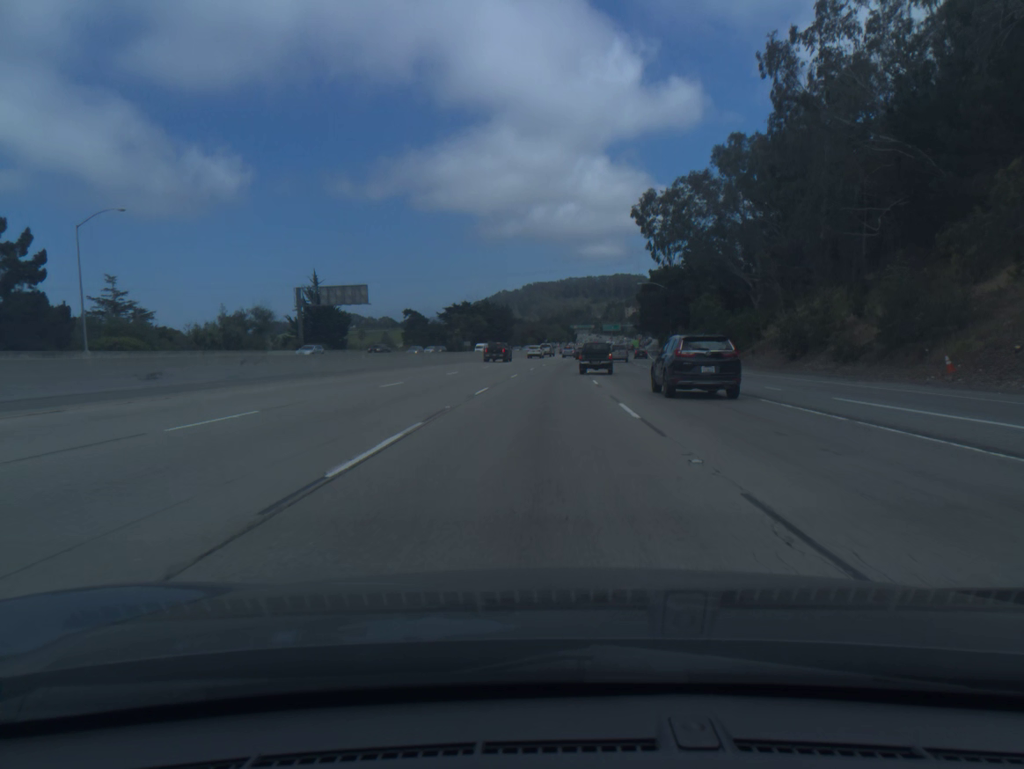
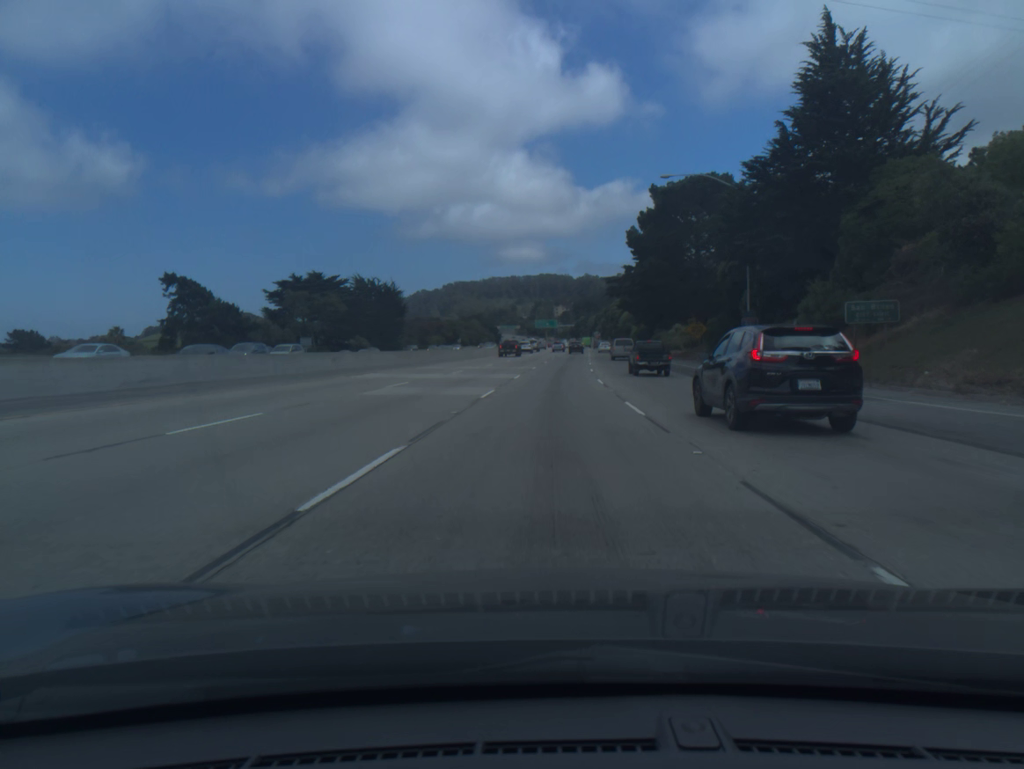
(+3.9, +86.6) m; +6°
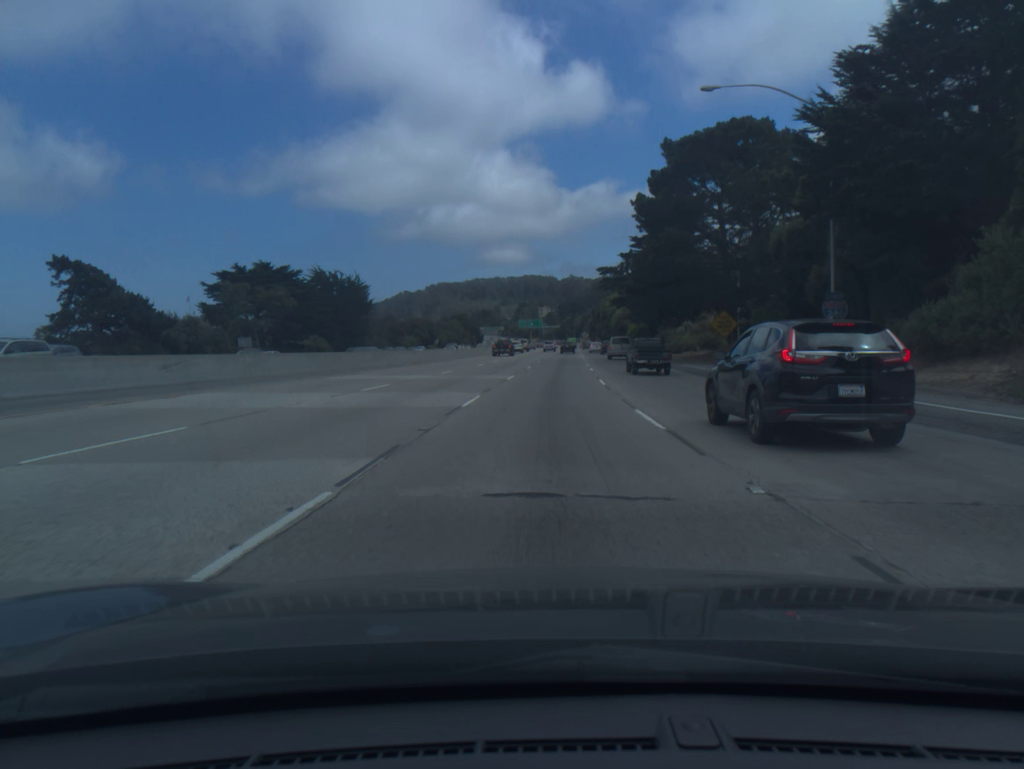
(+0.2, +17.6) m; +1°
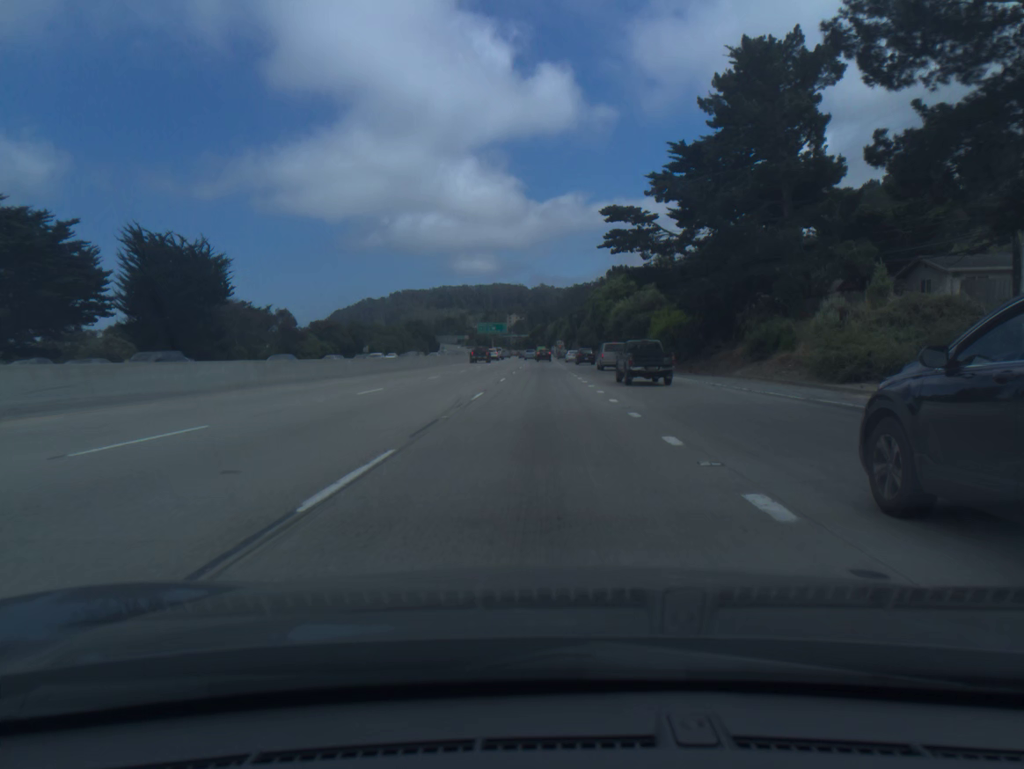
(+1.4, +53.3) m; +2°
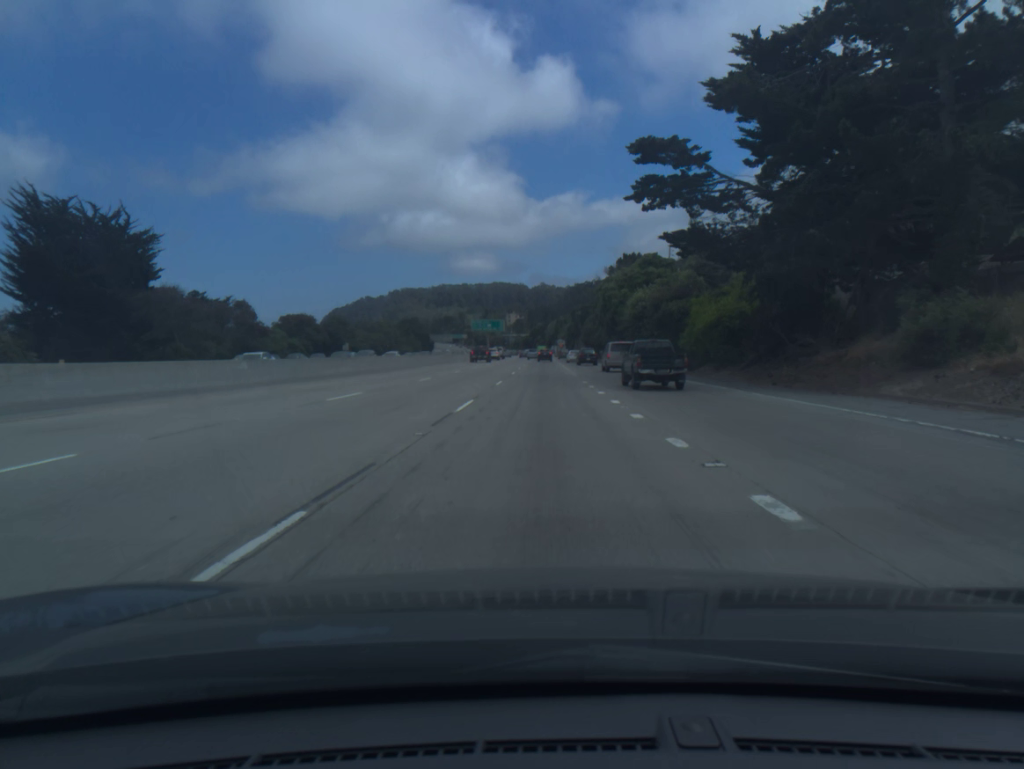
(0.0, +18.0) m; 0°
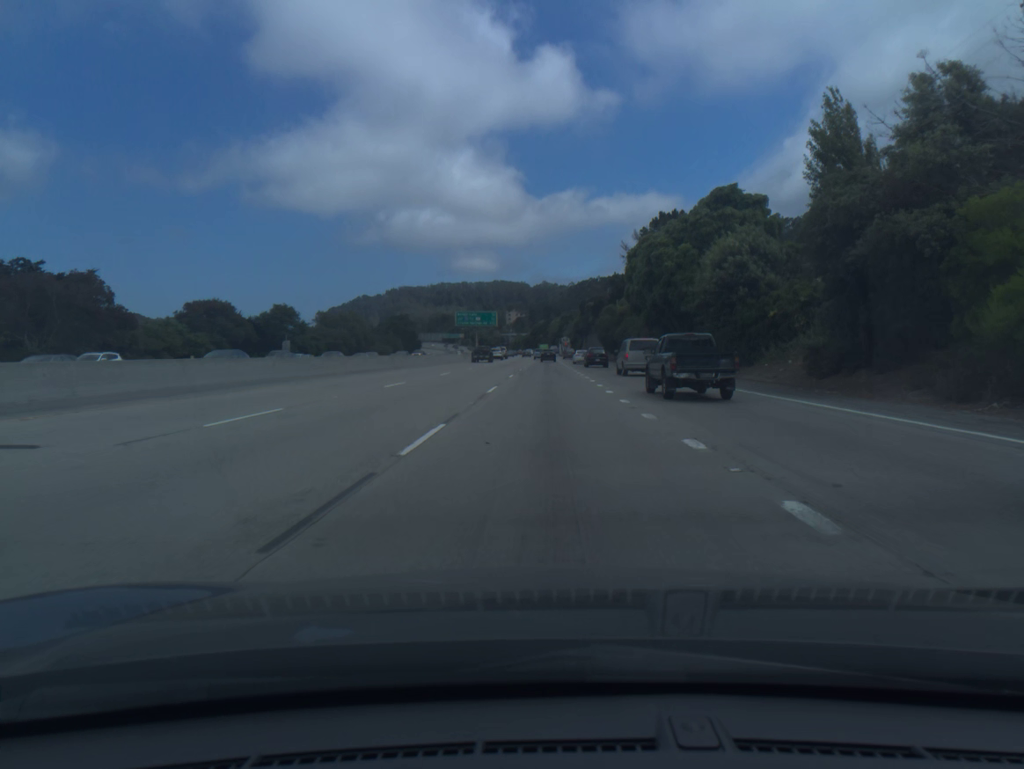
(-0.1, +36.2) m; 0°
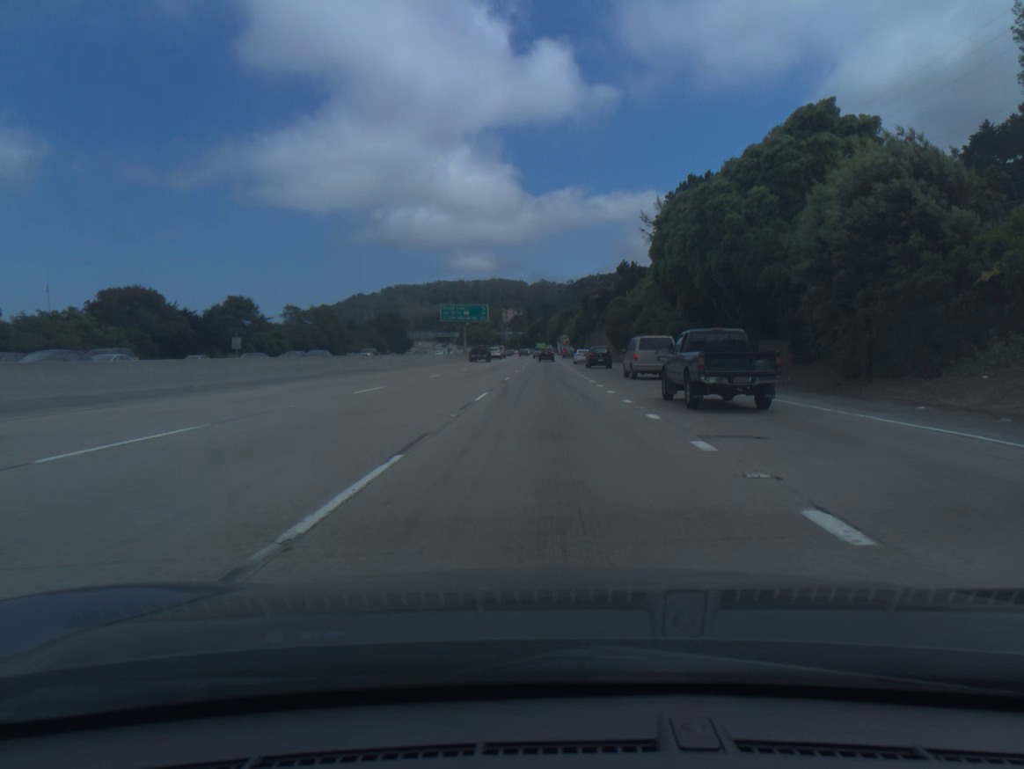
(0.0, +18.2) m; 0°
